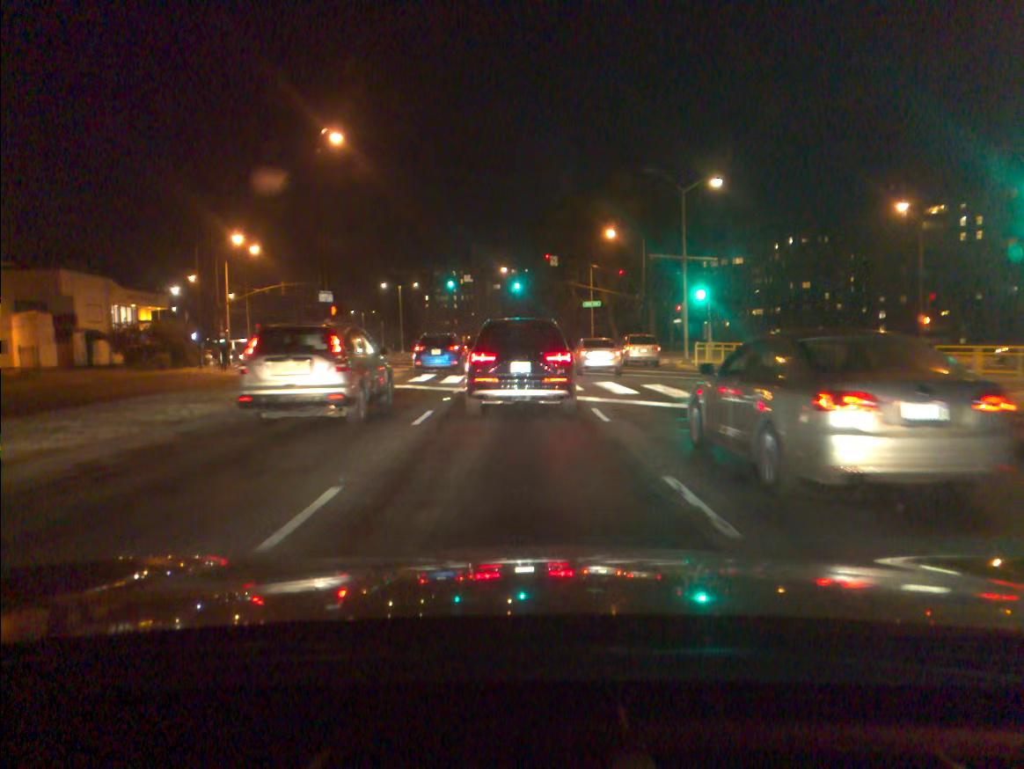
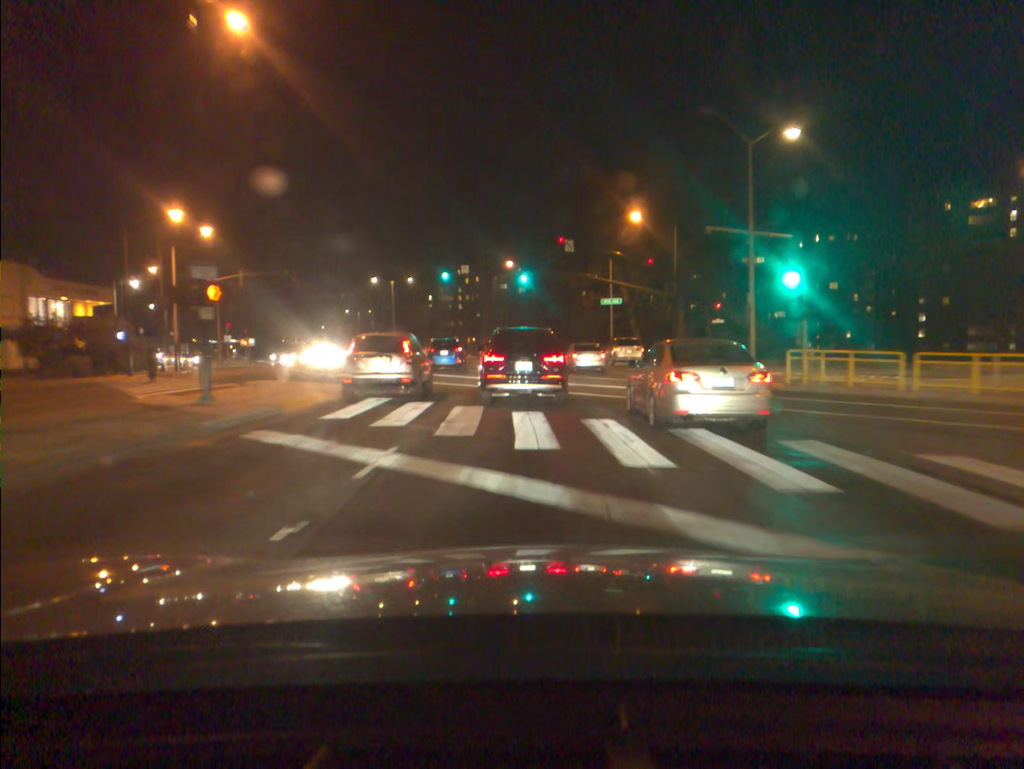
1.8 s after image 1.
(-0.1, +12.0) m; -1°
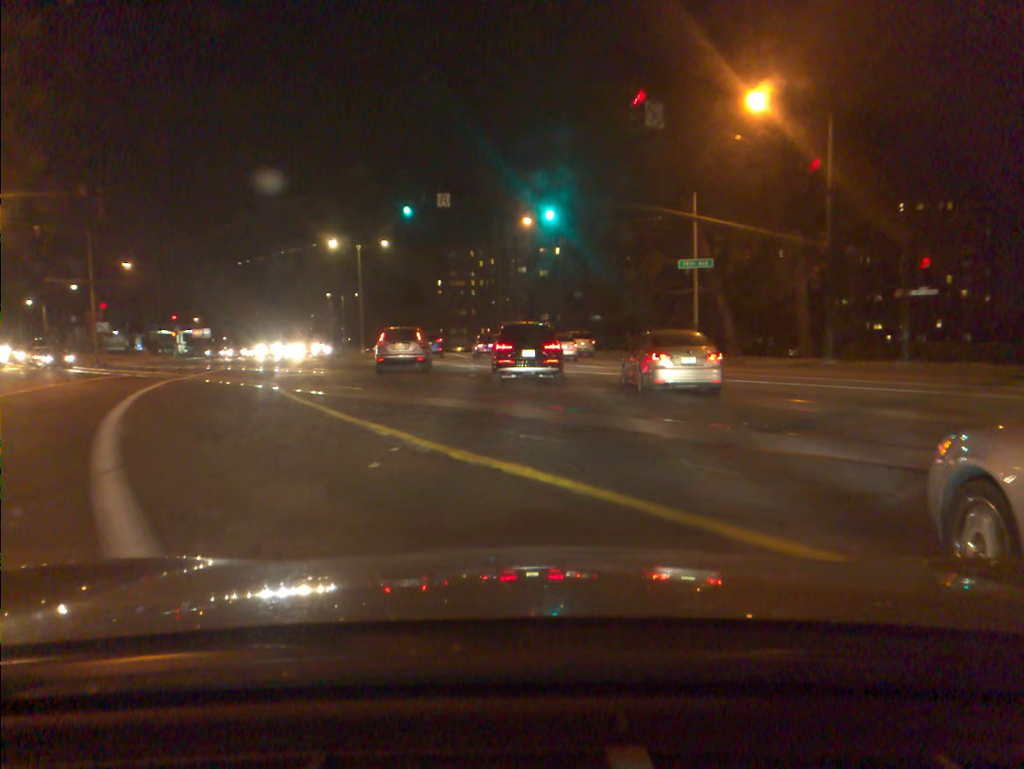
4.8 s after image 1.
(-0.4, +28.3) m; -1°
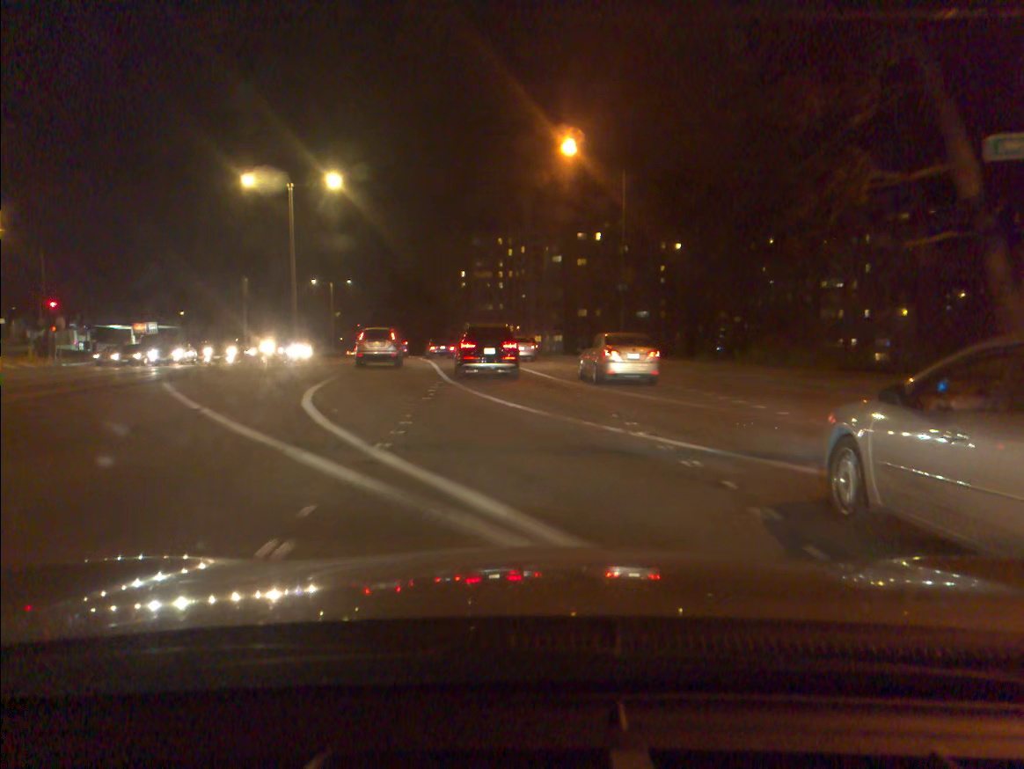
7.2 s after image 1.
(-0.5, +26.9) m; -2°
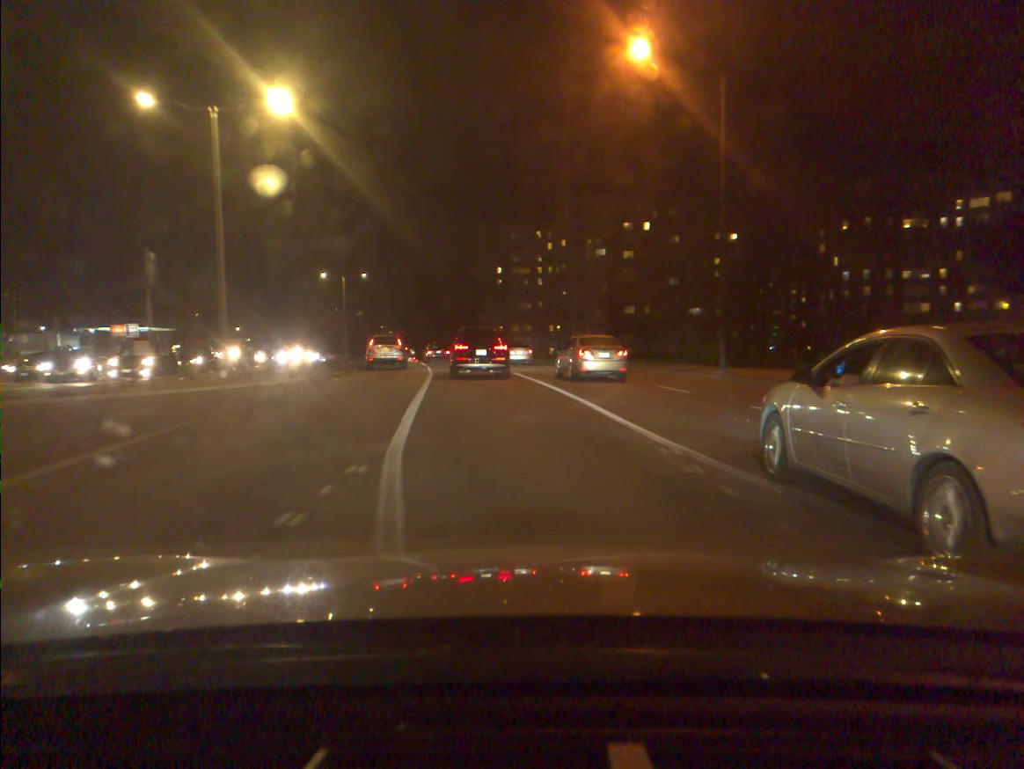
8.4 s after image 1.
(-0.4, +14.5) m; -3°
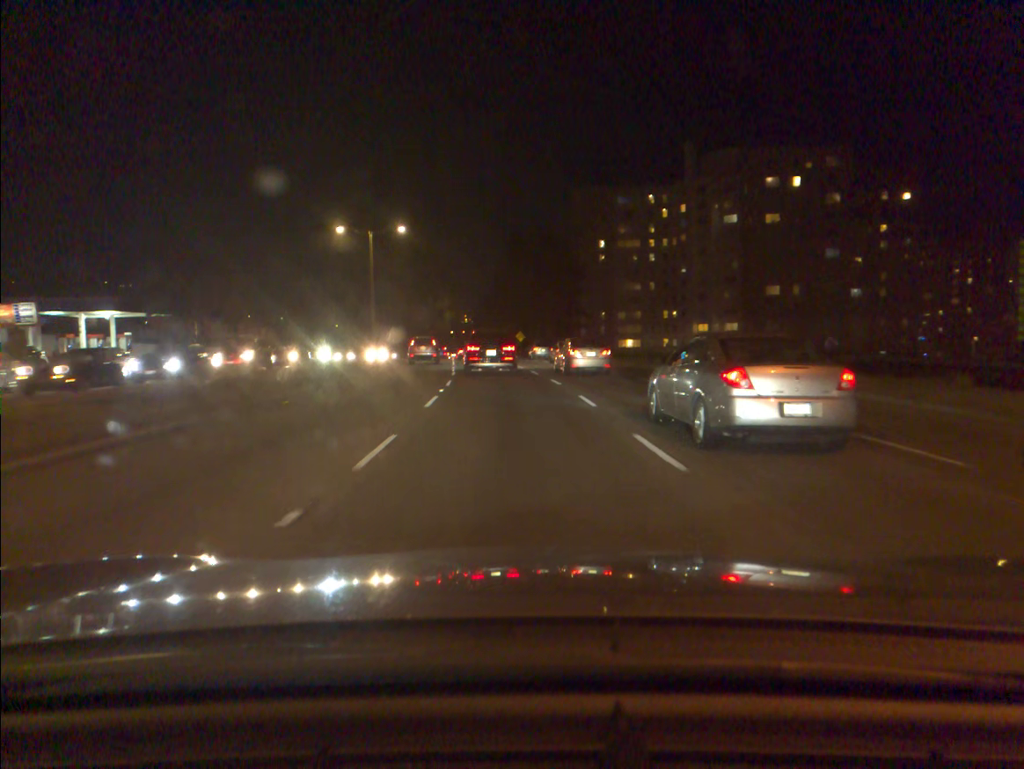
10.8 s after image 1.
(-2.1, +32.1) m; -7°
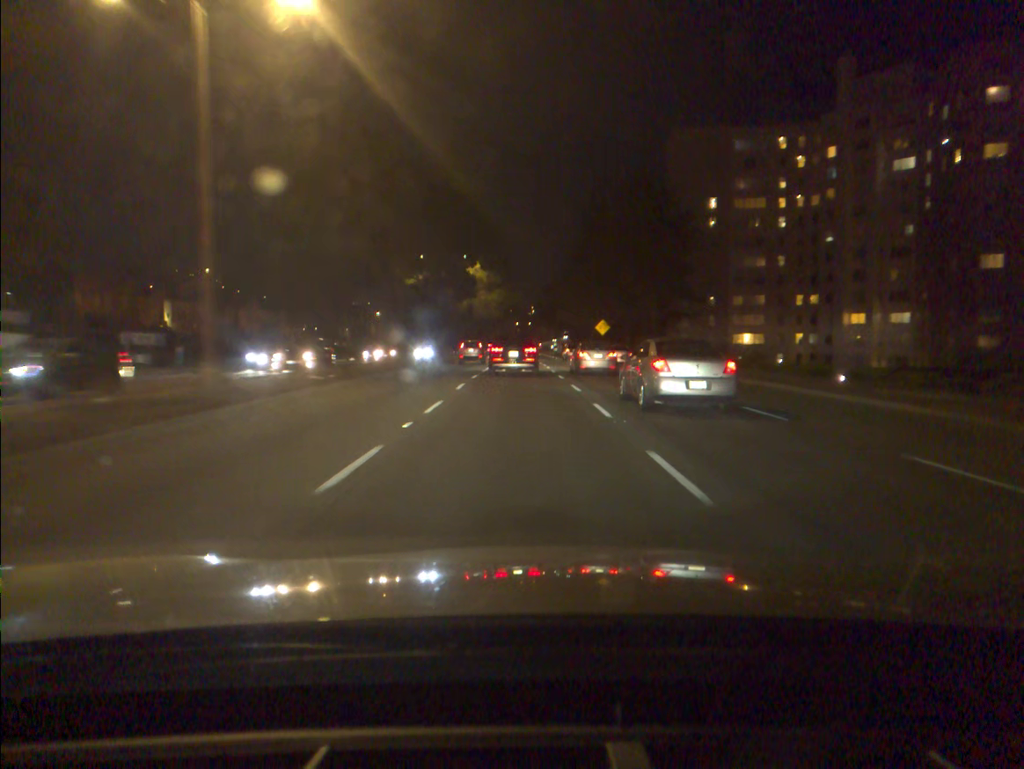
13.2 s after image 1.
(-1.8, +38.3) m; -5°
